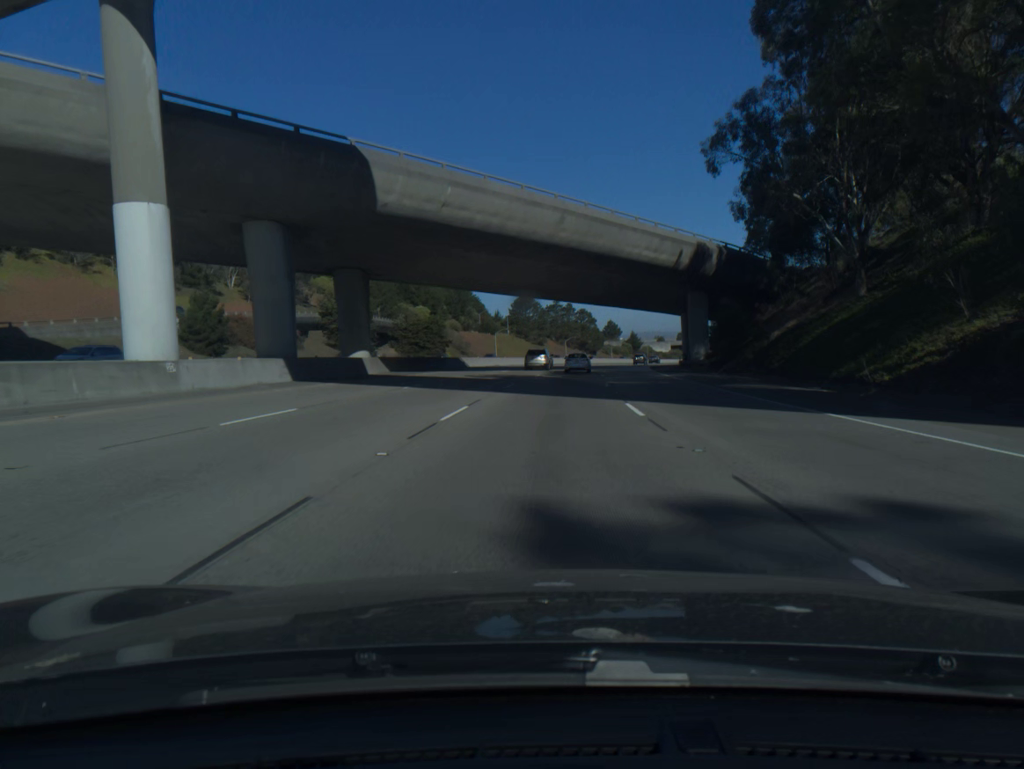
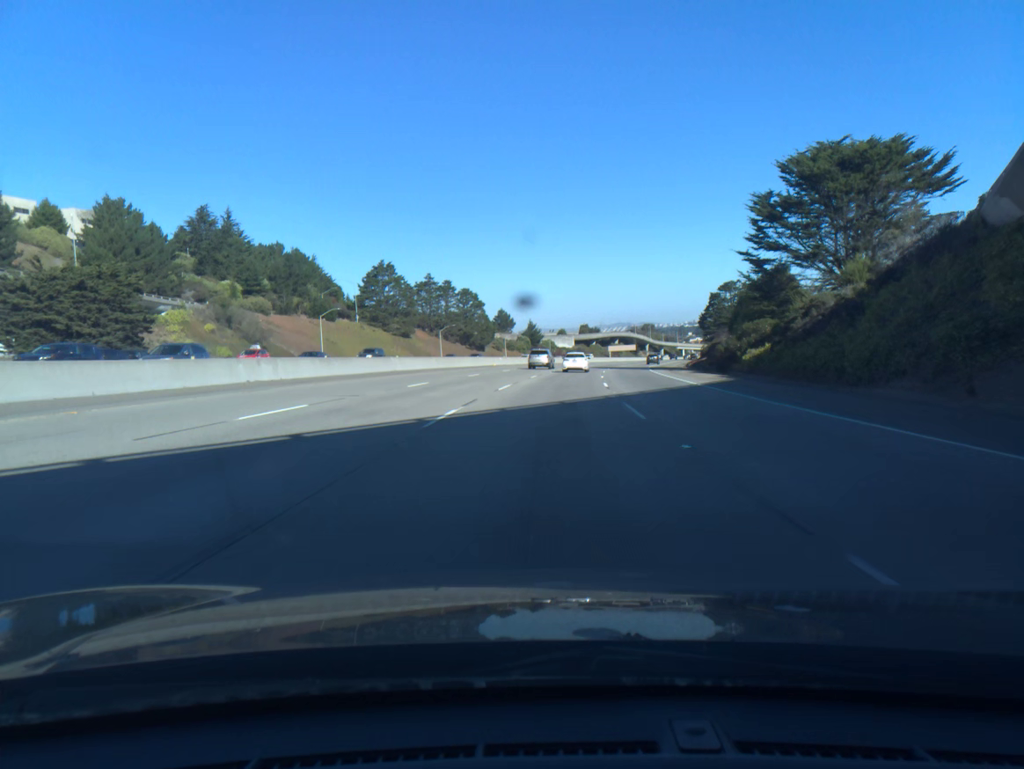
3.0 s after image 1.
(+5.8, +85.5) m; +8°
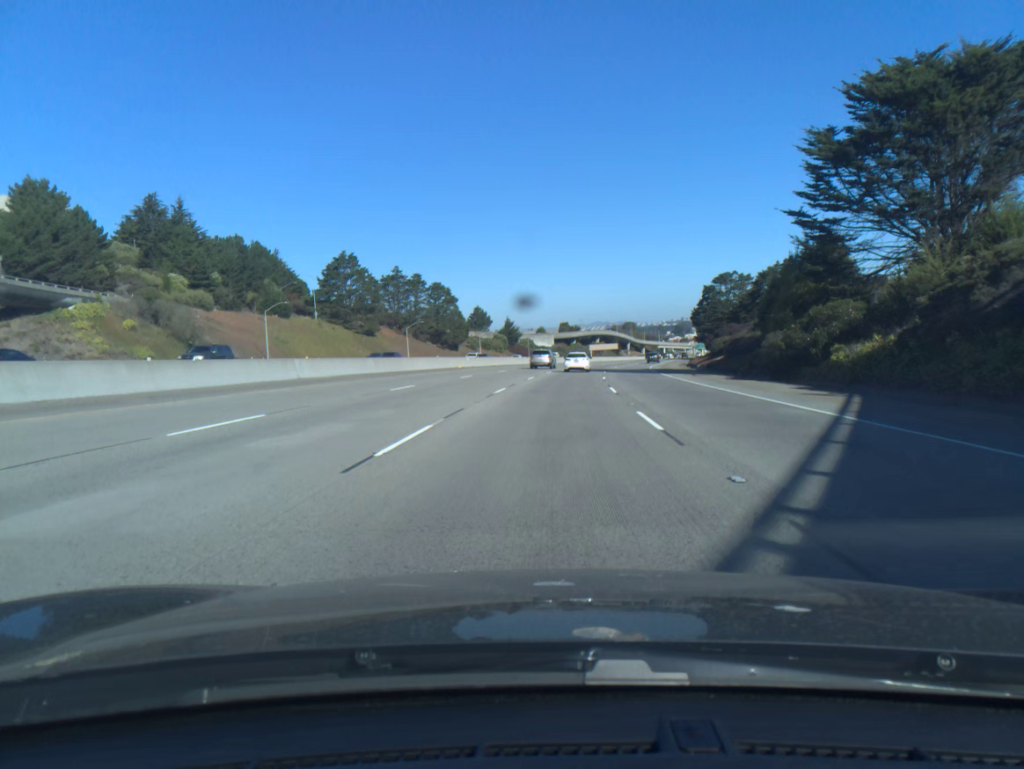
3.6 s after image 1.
(+0.2, +17.1) m; +2°
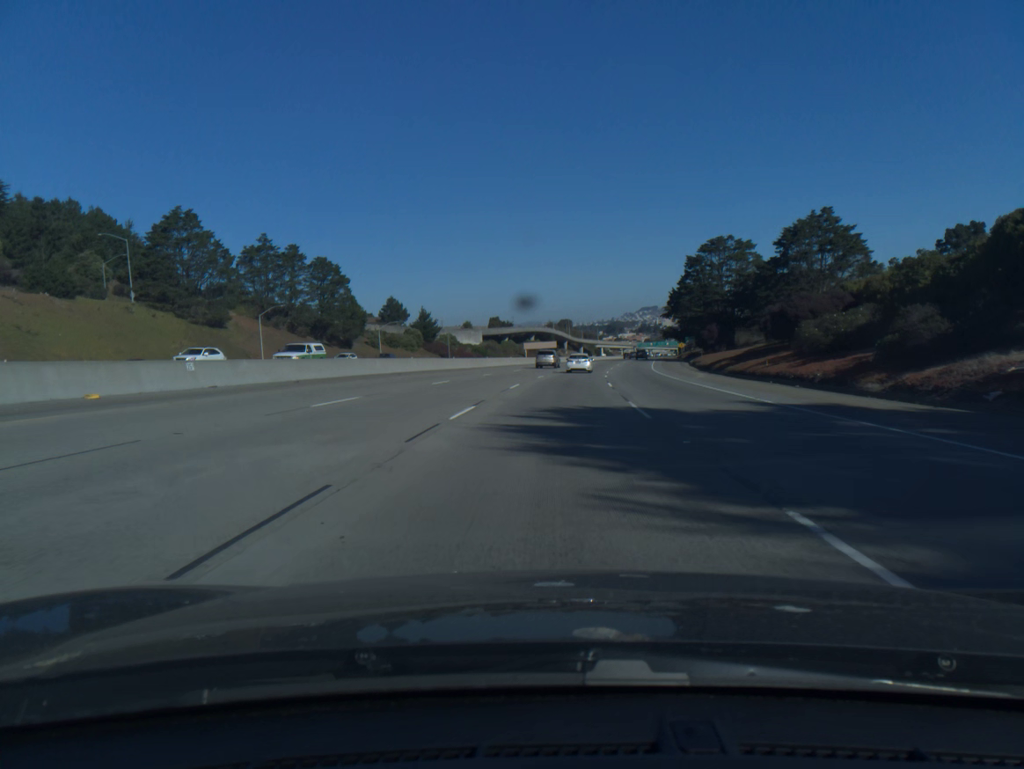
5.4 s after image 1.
(+2.2, +51.3) m; +5°
